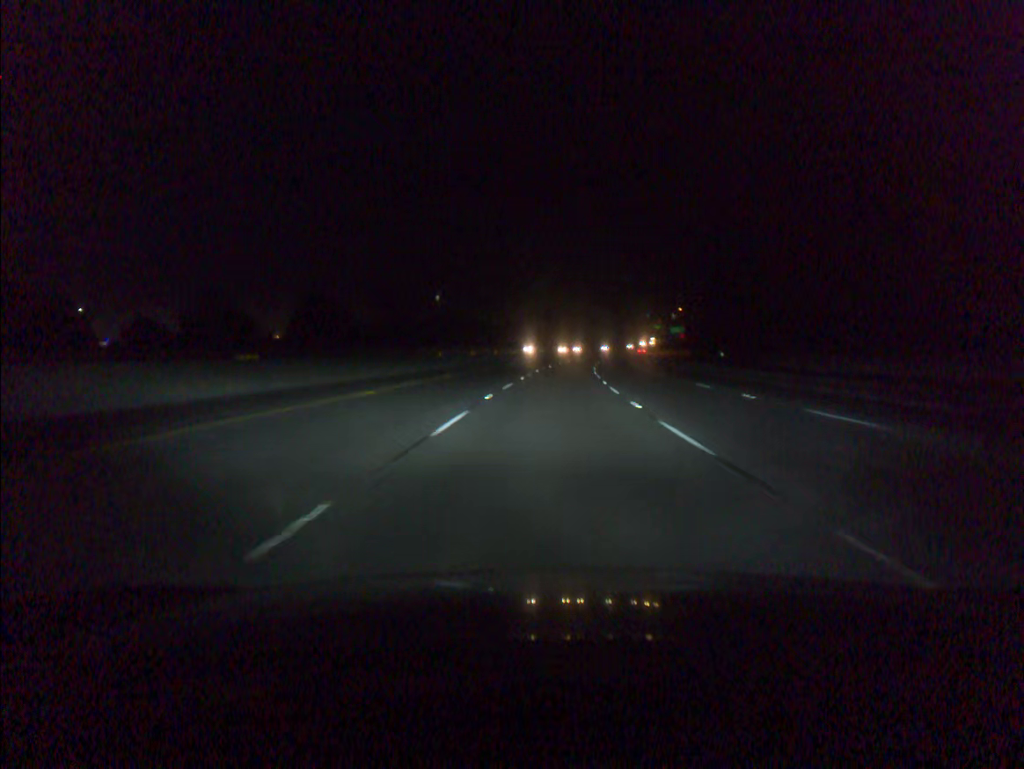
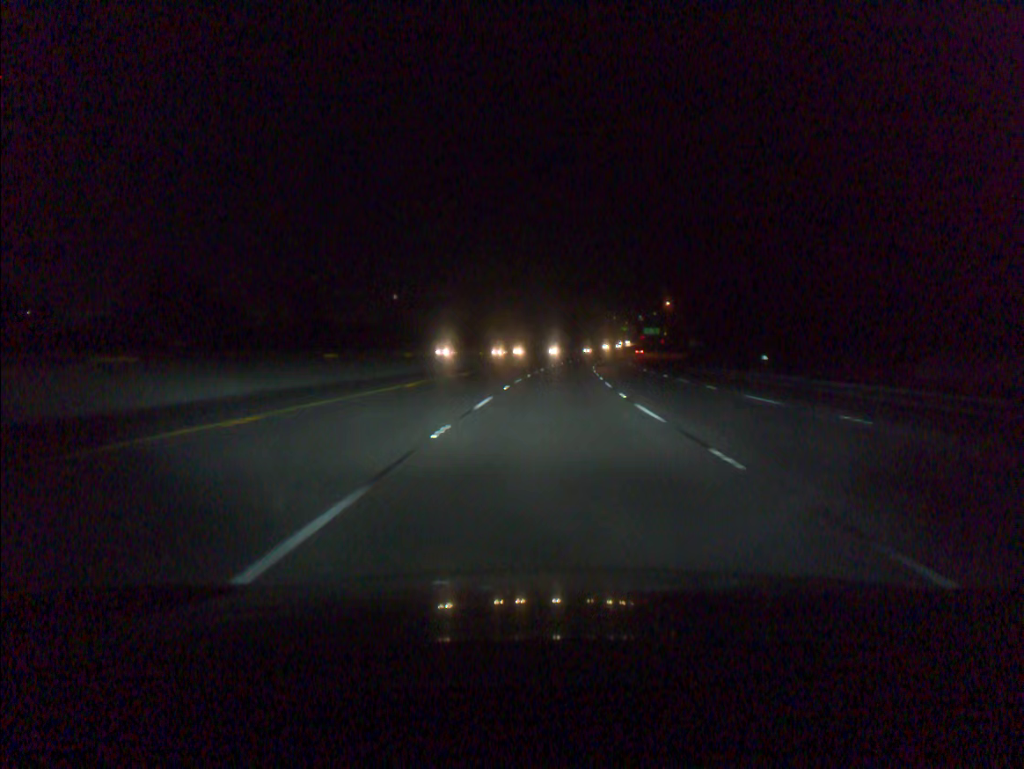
(+0.8, +38.0) m; +3°
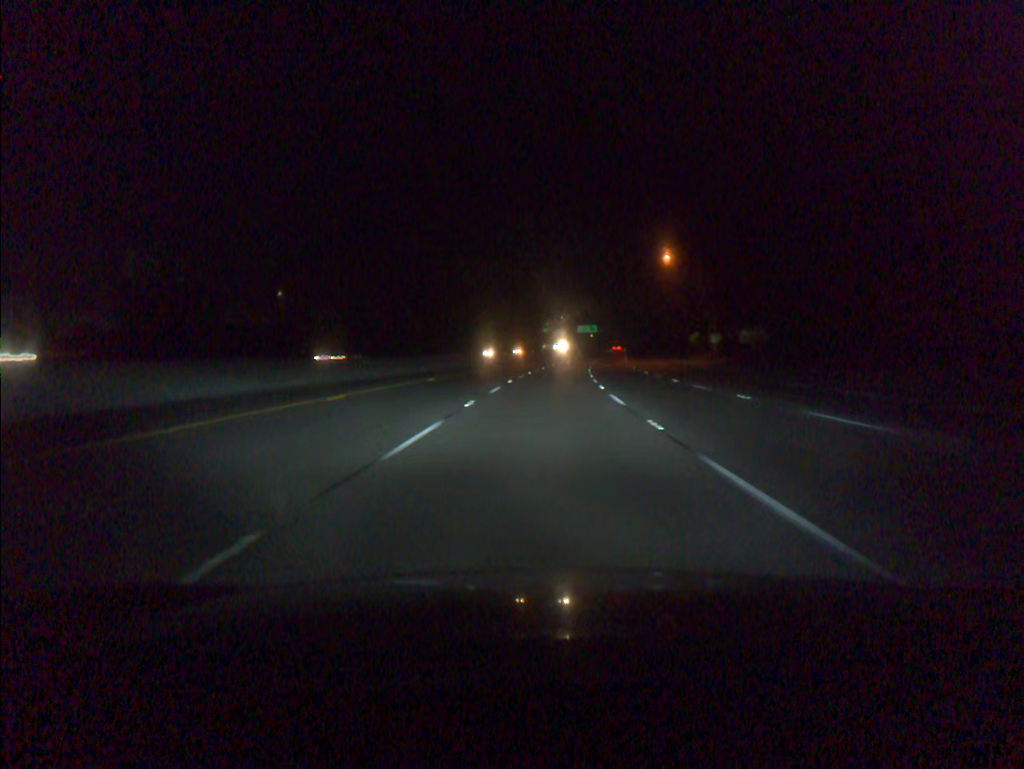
(+5.3, +94.8) m; +6°
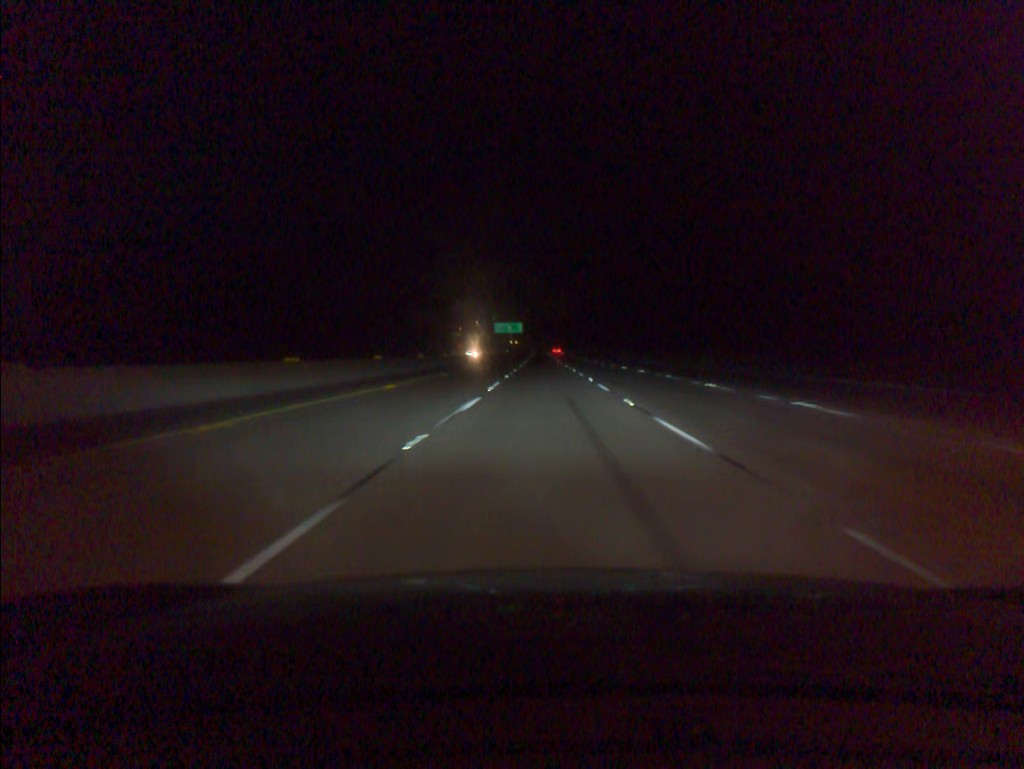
(+4.7, +94.7) m; +6°
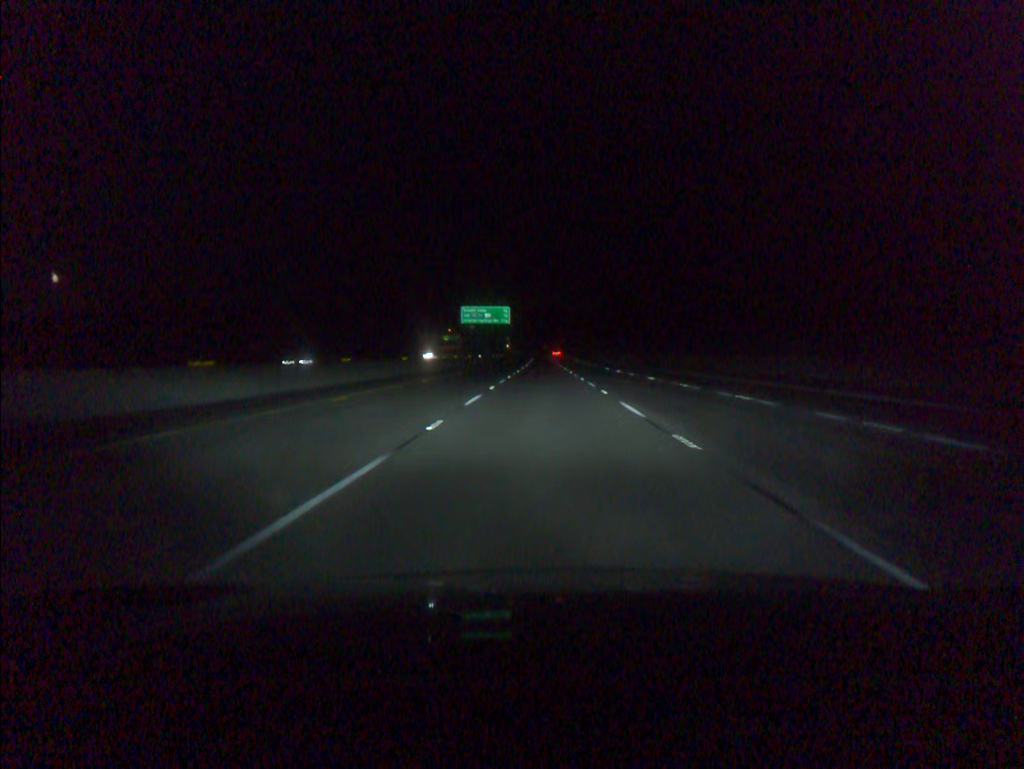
(+0.4, +94.2) m; 0°
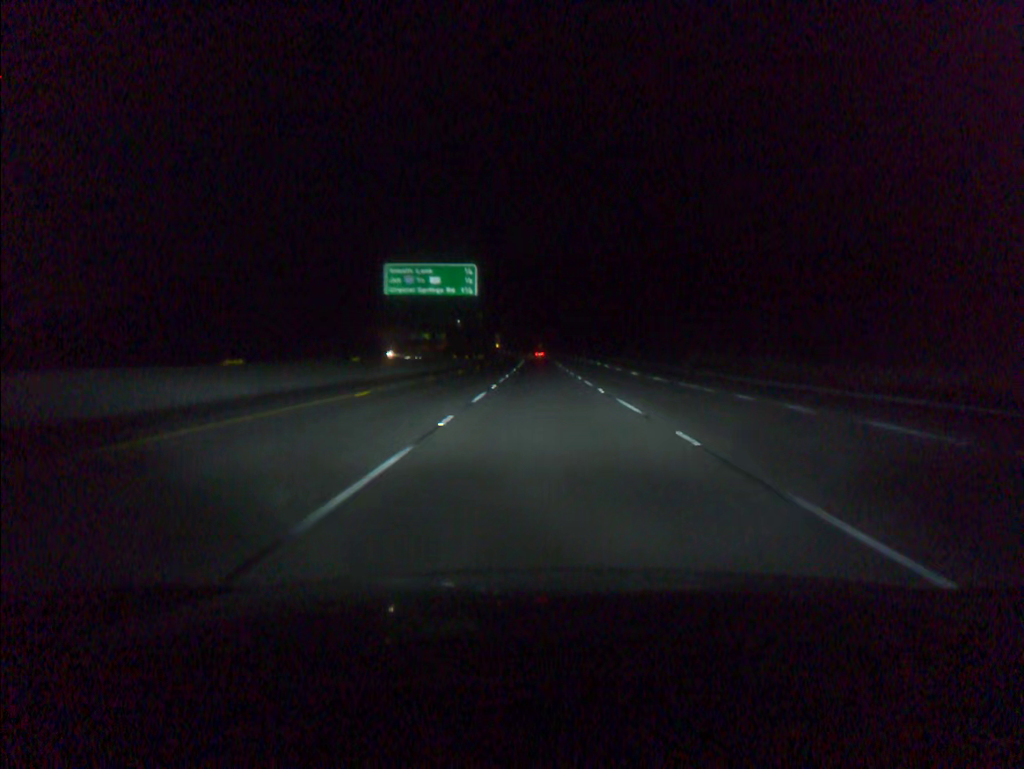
(+0.1, +56.1) m; 0°
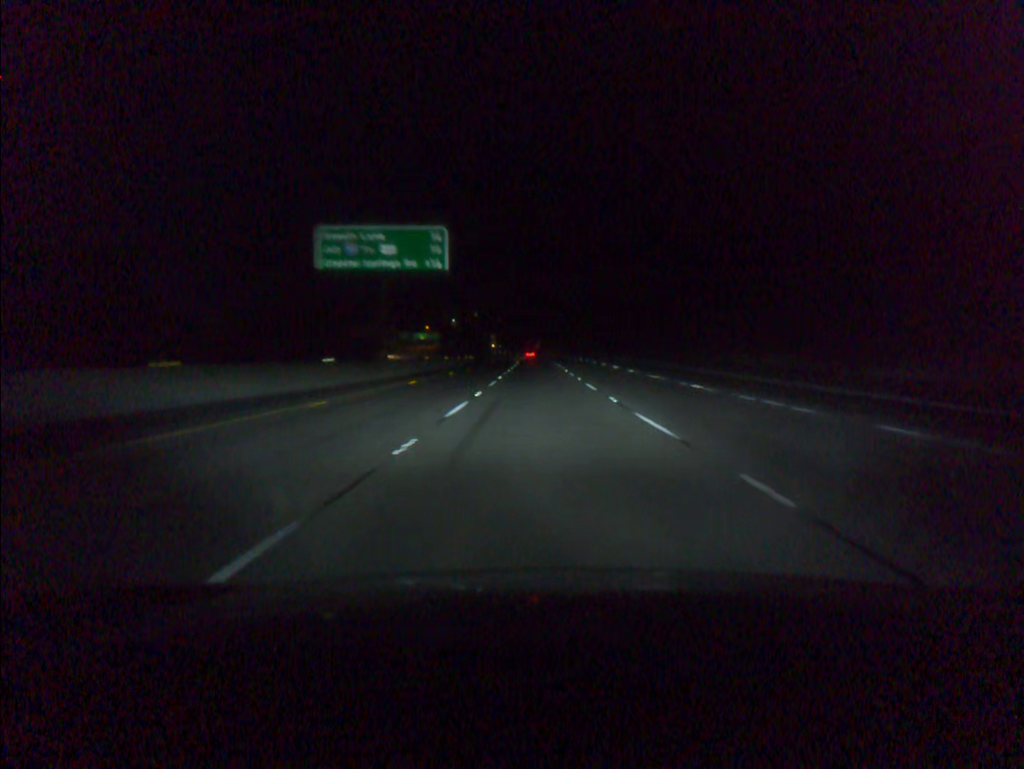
(0.0, +18.7) m; 0°
